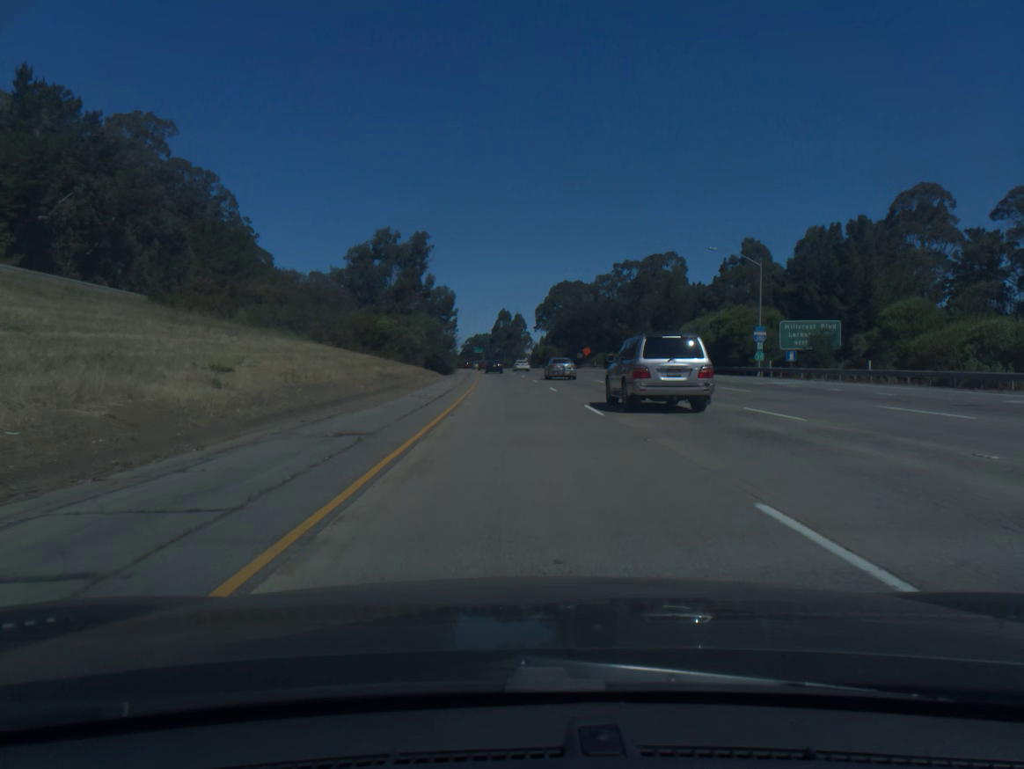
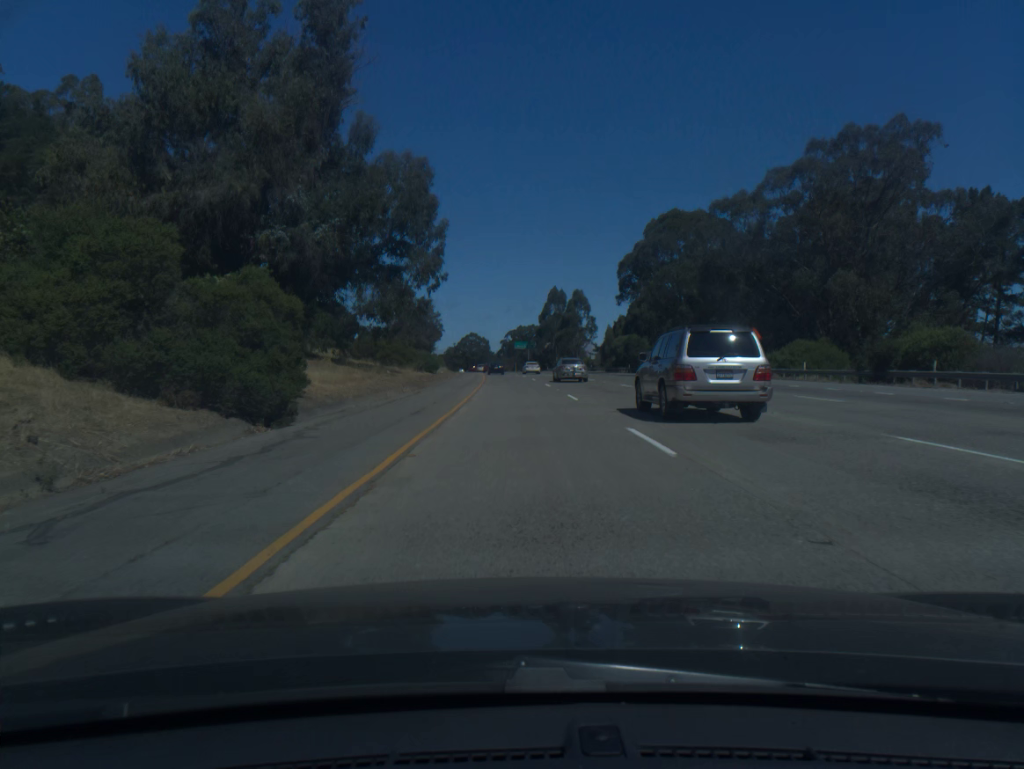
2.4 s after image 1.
(-2.3, +80.6) m; -3°
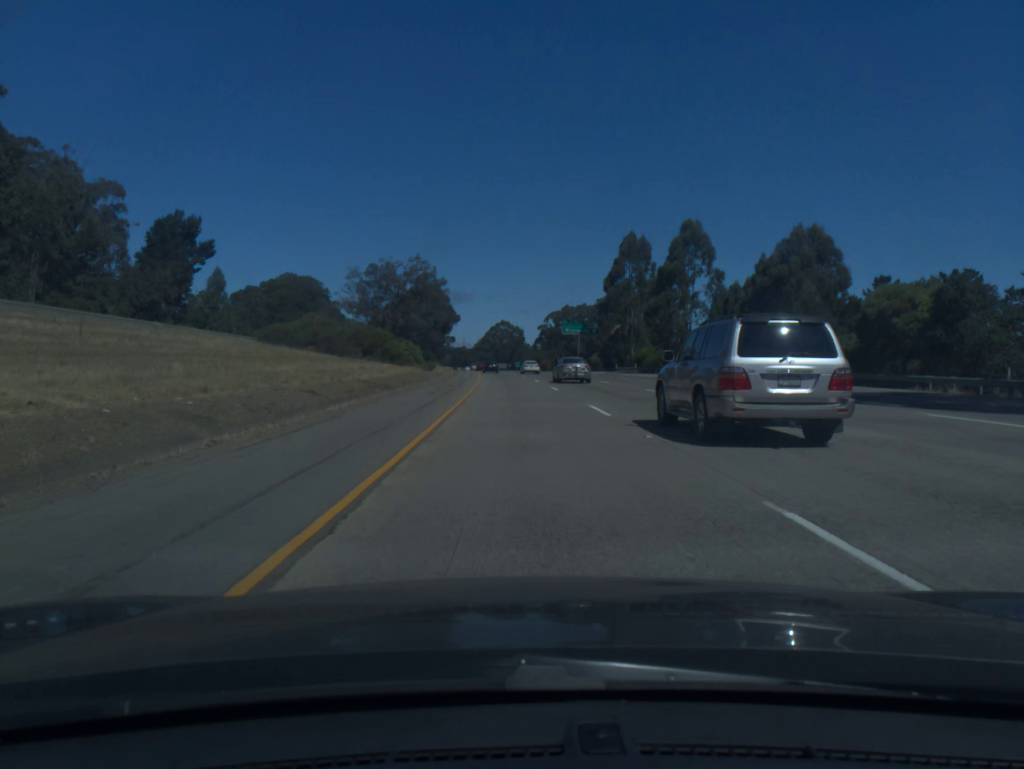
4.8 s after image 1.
(-2.0, +80.5) m; -3°
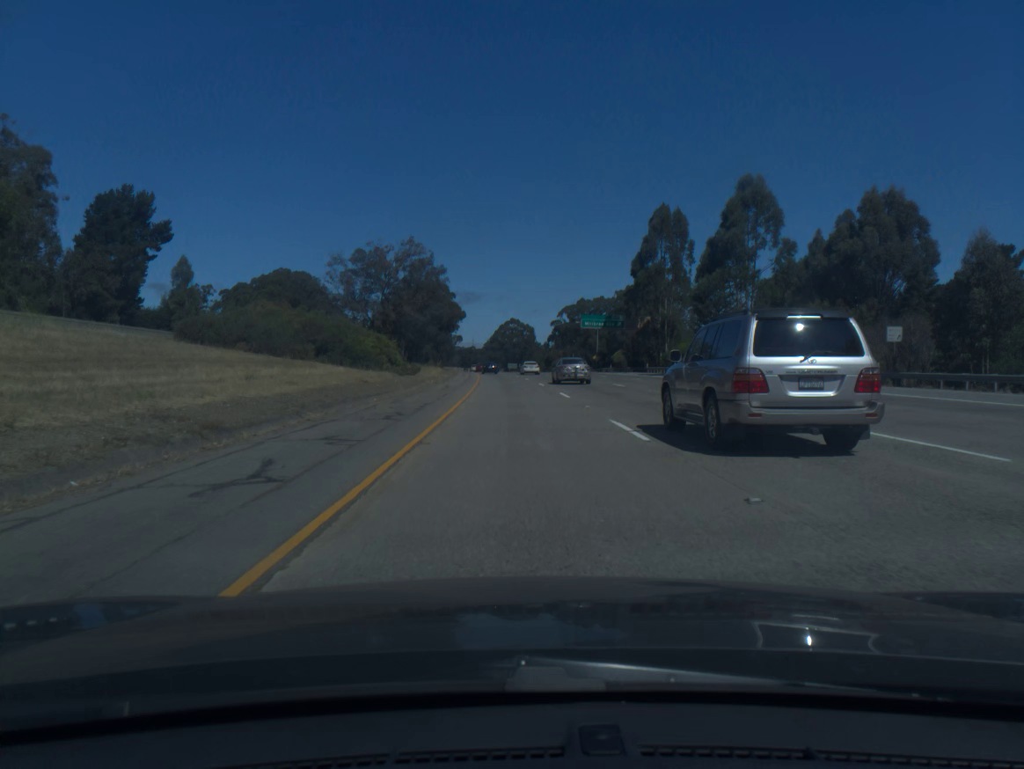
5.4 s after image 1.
(-0.1, +20.2) m; -1°
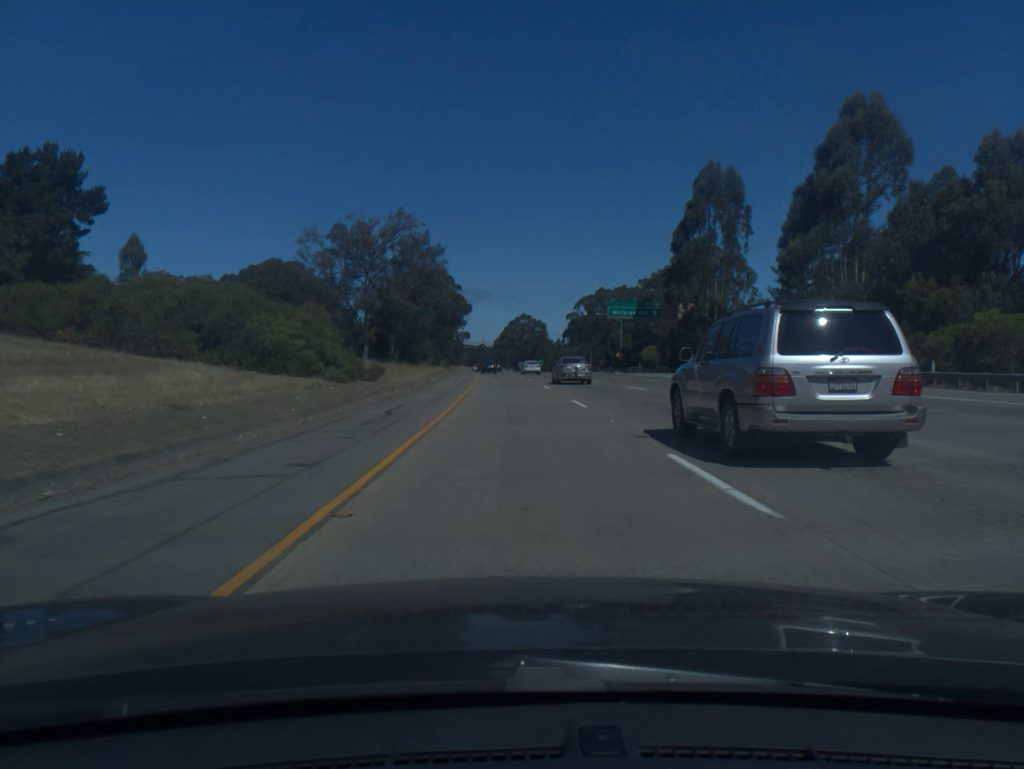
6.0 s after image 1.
(-0.1, +20.2) m; -1°
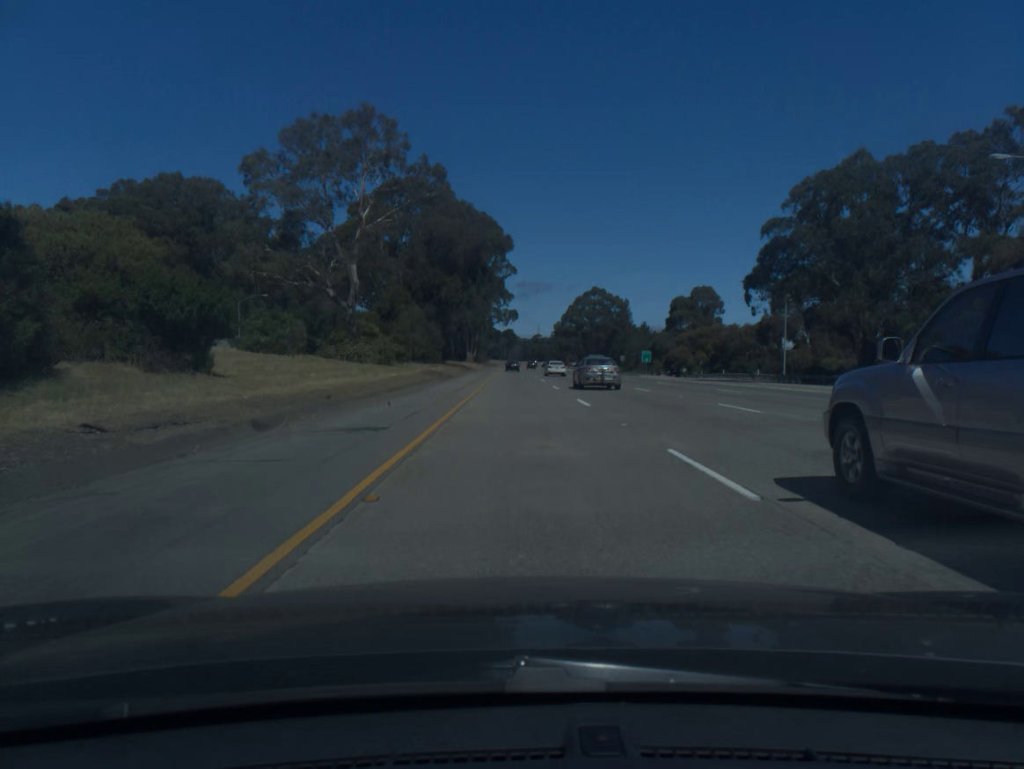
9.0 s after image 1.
(-3.8, +101.3) m; -4°
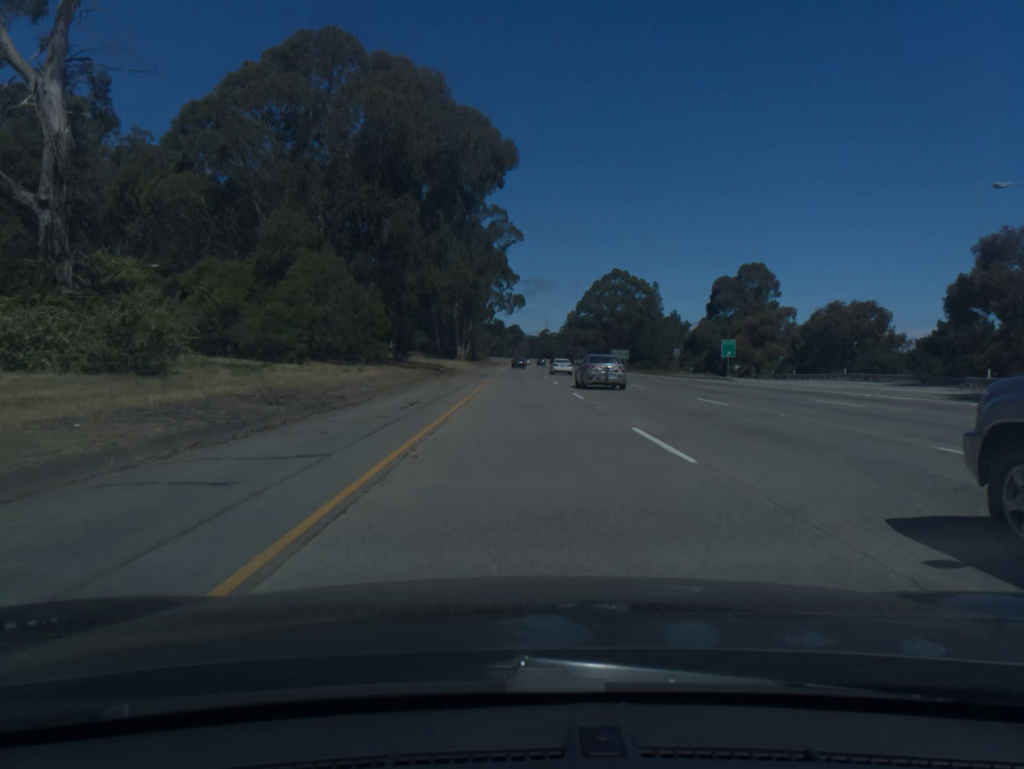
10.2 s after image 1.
(-0.3, +40.8) m; 0°
